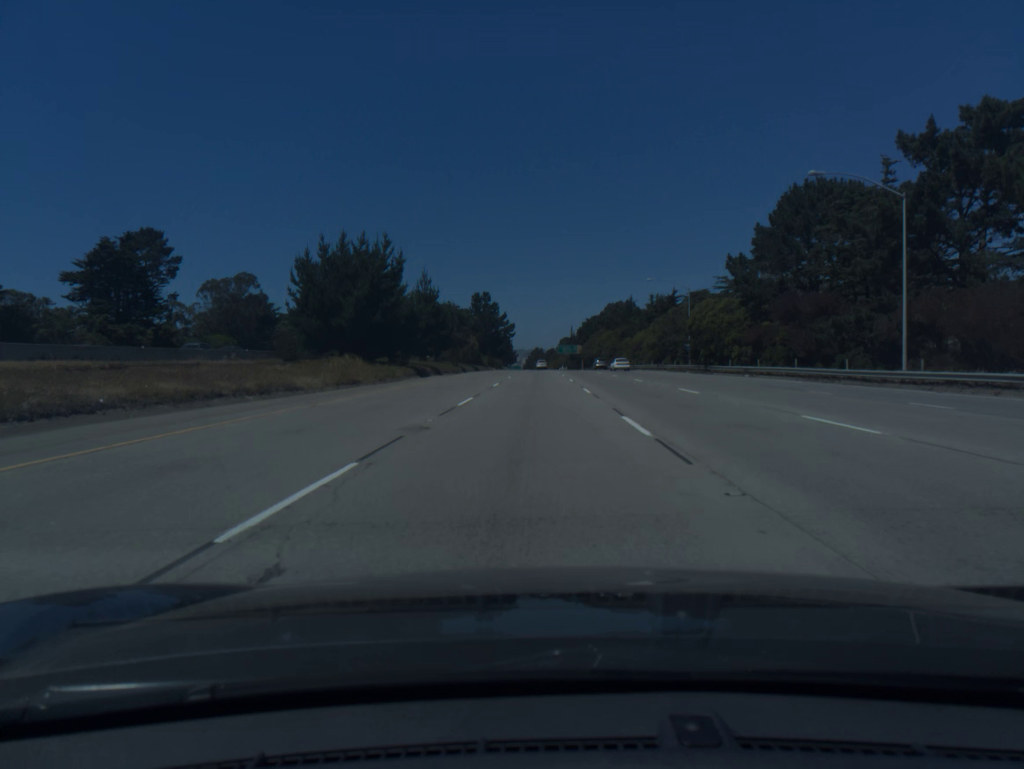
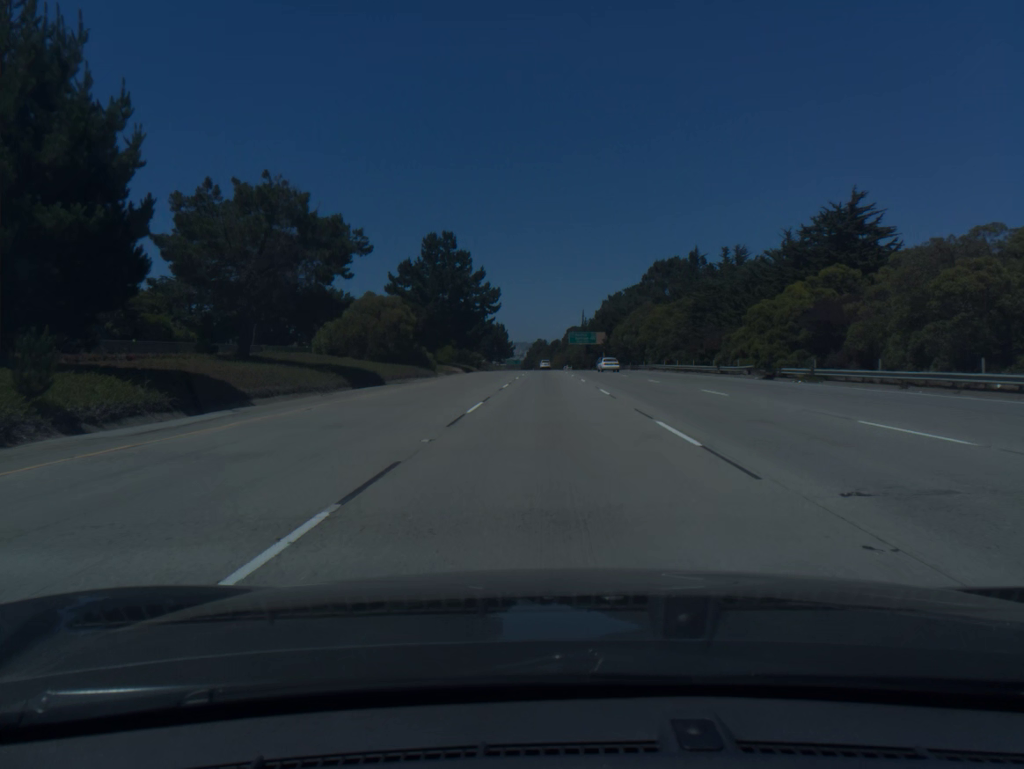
(-0.4, +74.7) m; 0°
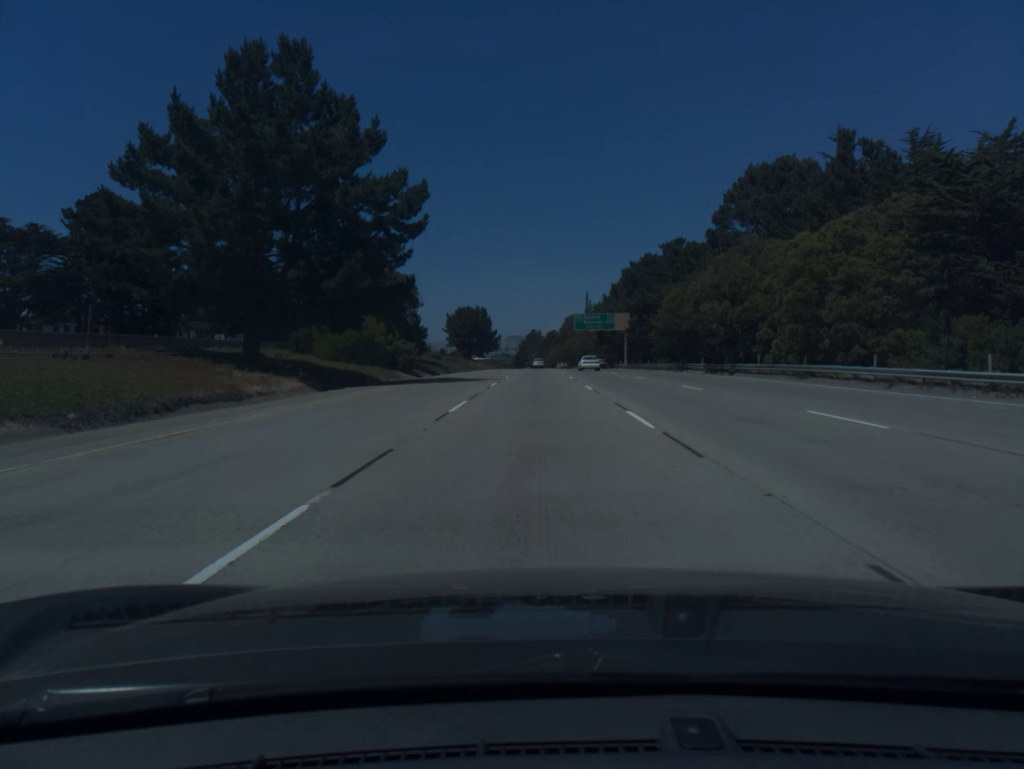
(+0.4, +56.4) m; 0°
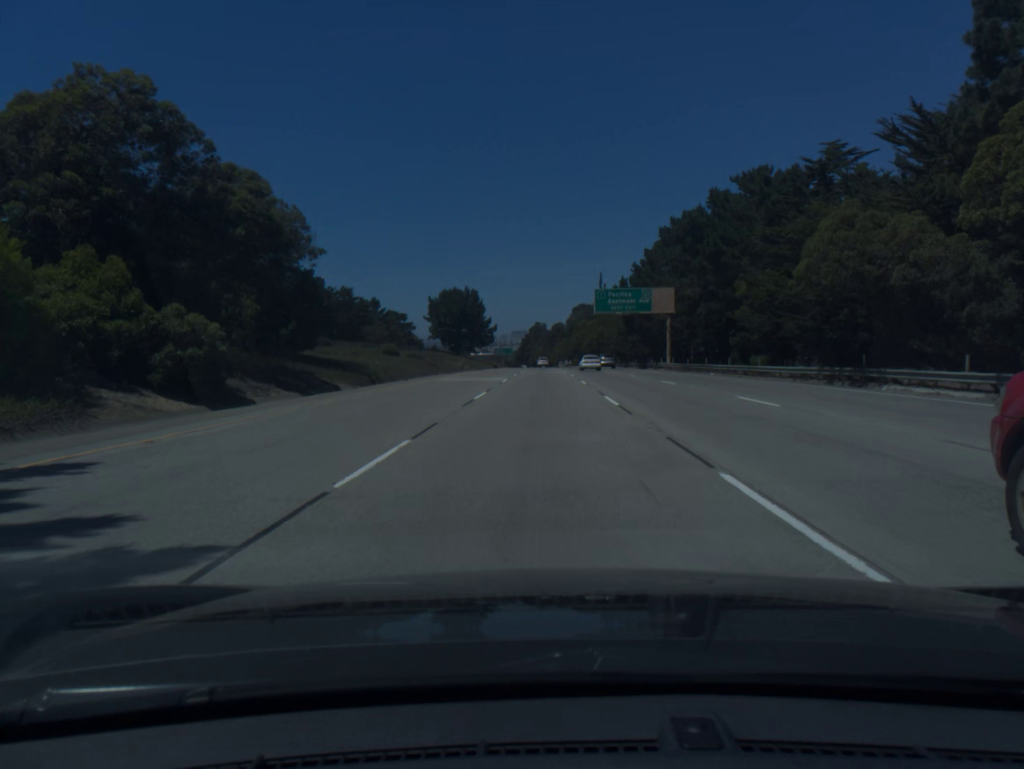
(-0.1, +37.7) m; 0°
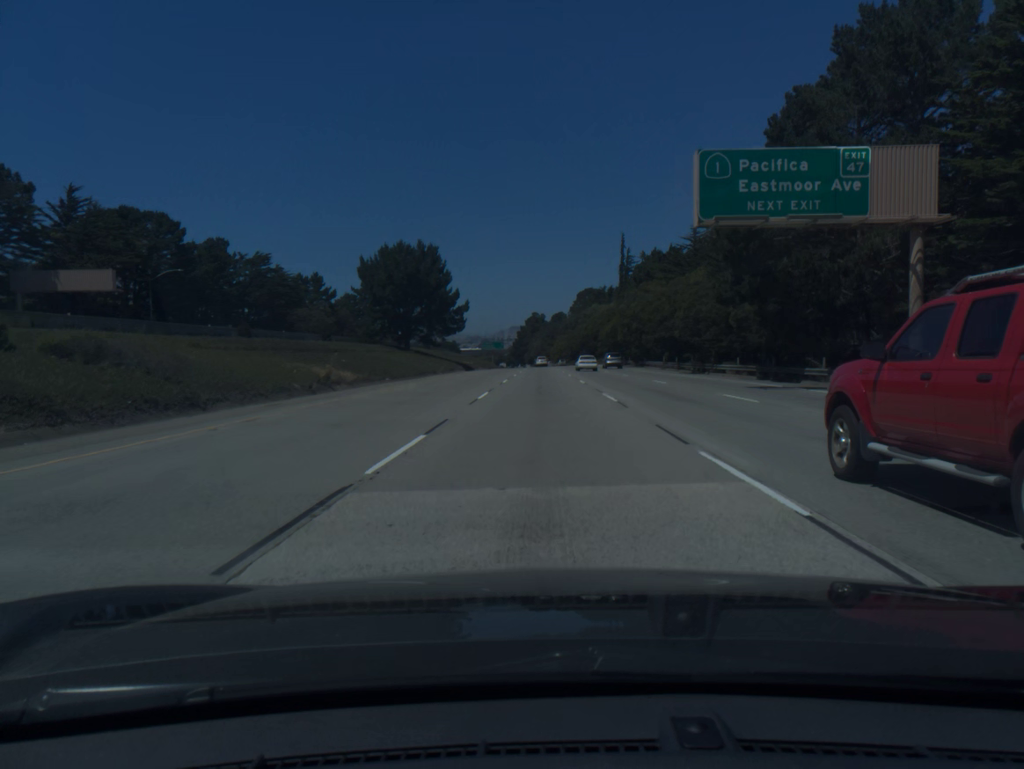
(0.0, +56.5) m; 0°
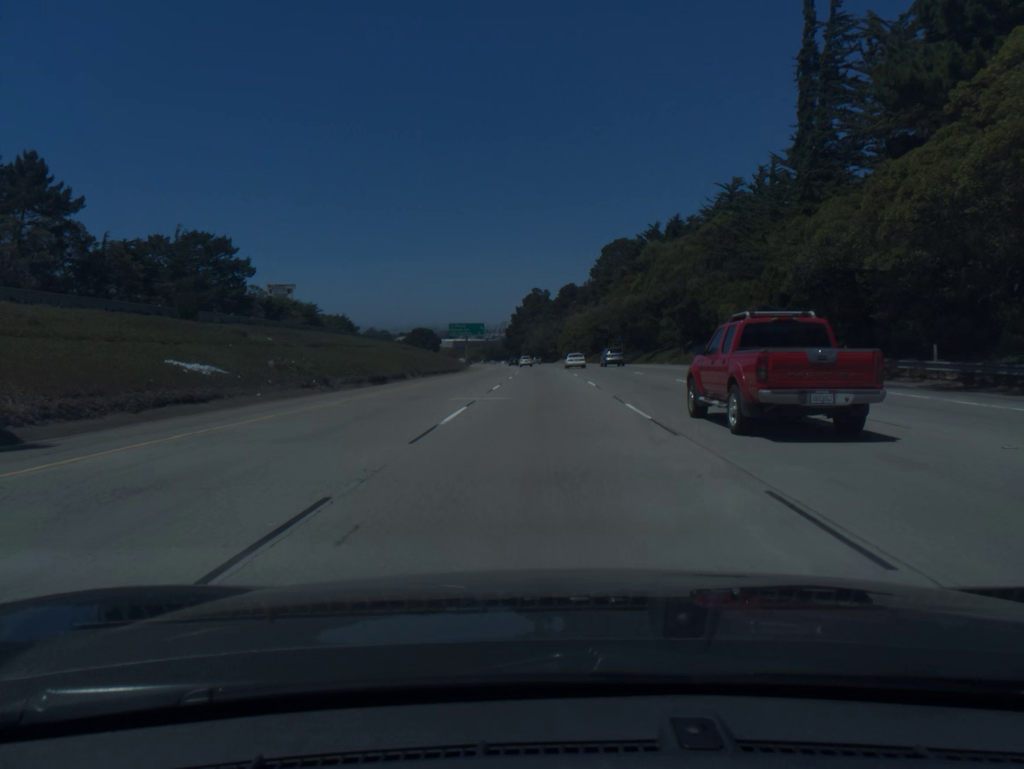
(-0.1, +93.8) m; 0°
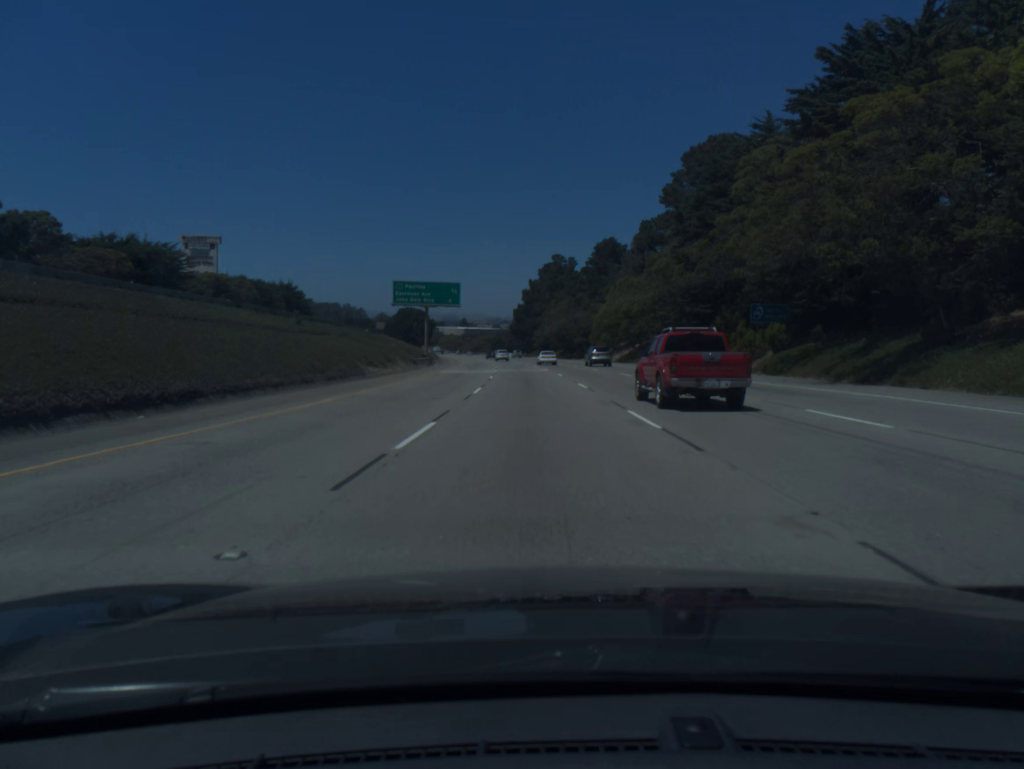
(-0.5, +74.9) m; -1°
